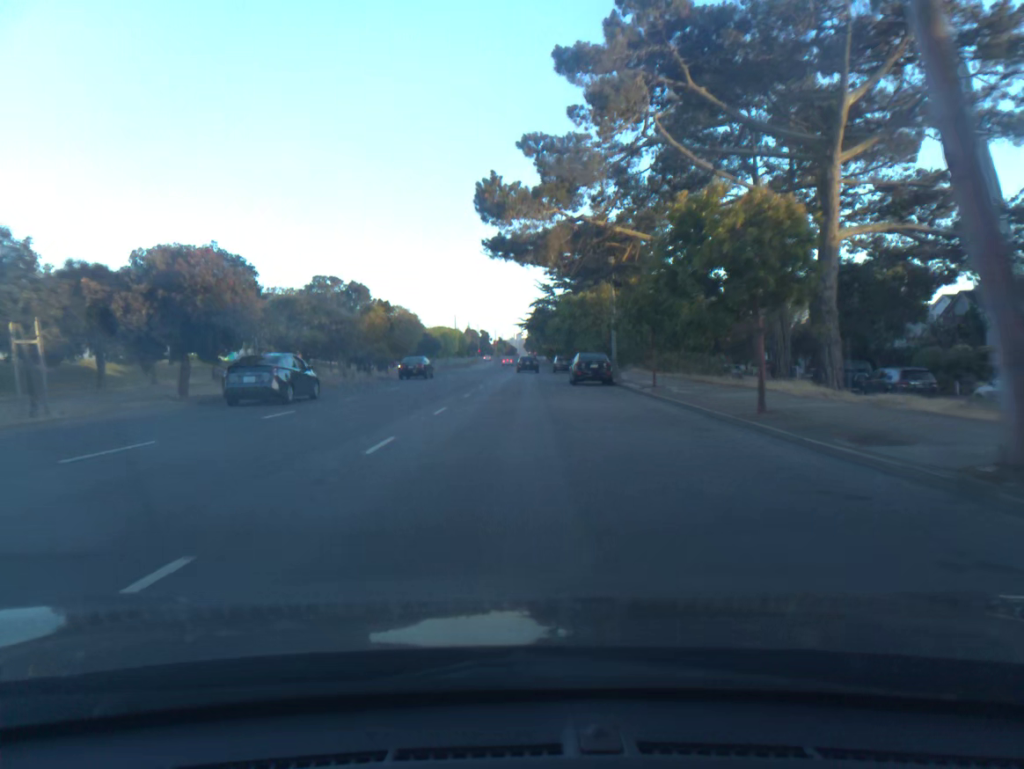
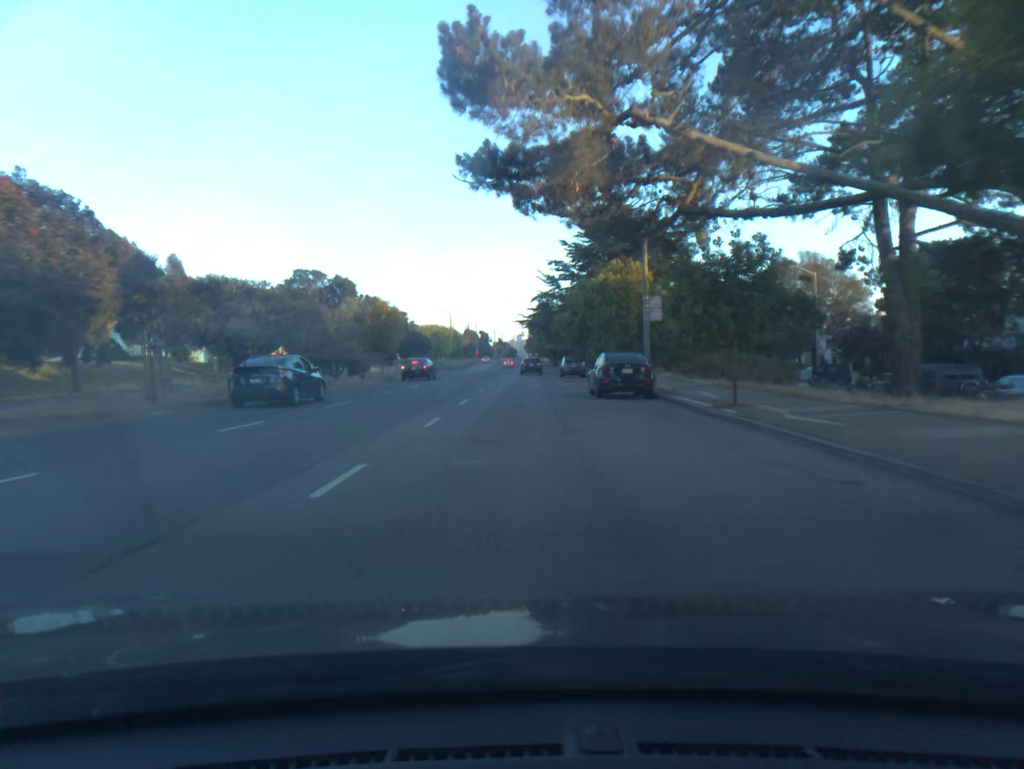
(0.0, +10.1) m; 0°
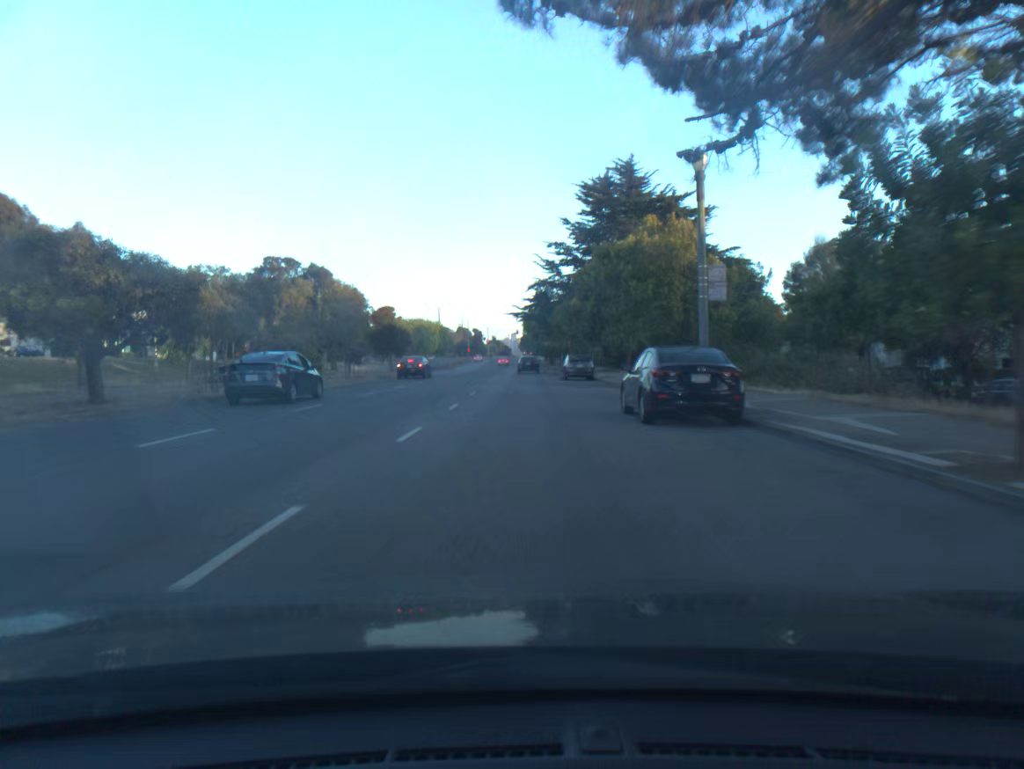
(0.0, +10.2) m; +1°
